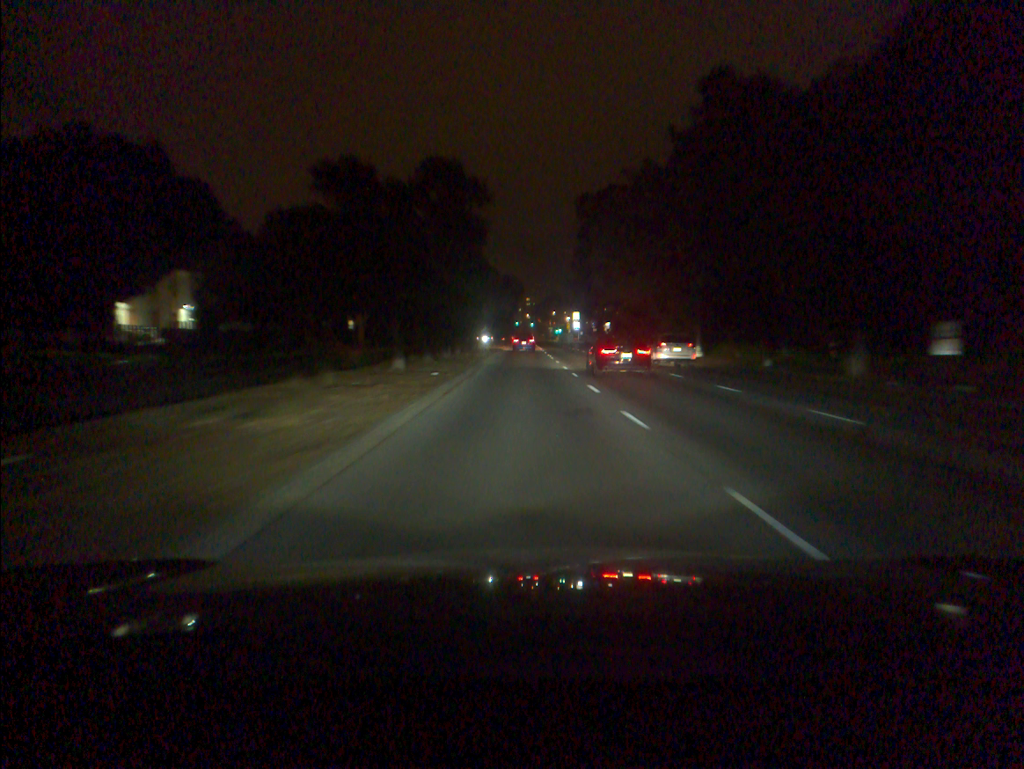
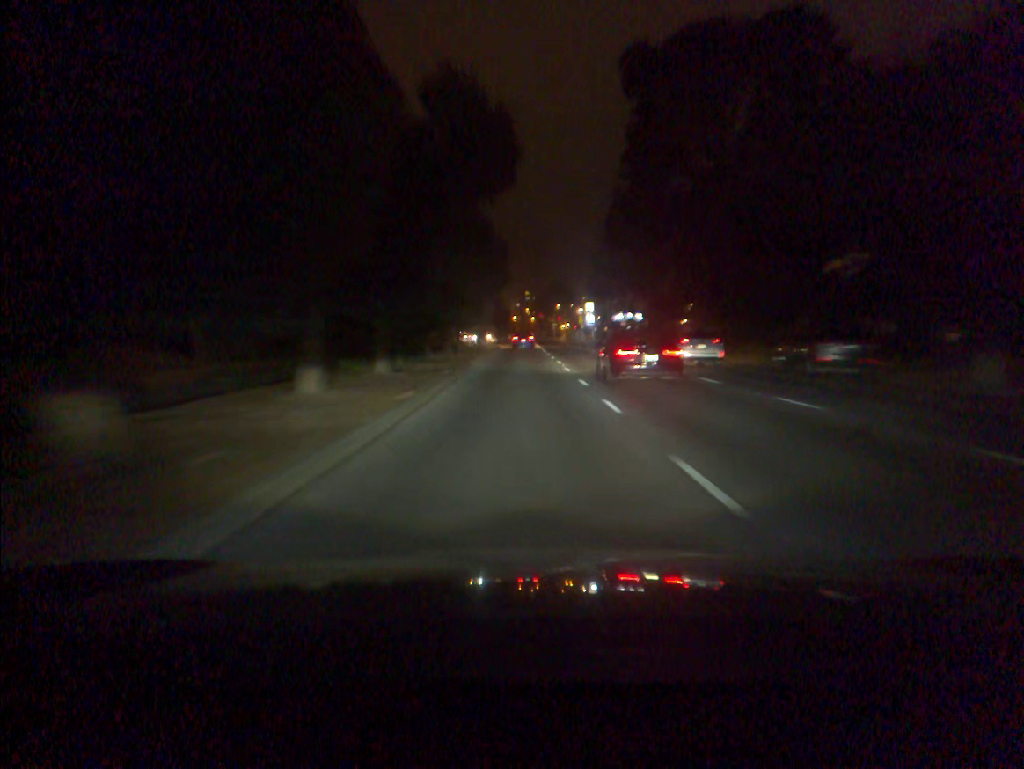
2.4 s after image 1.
(+0.5, +49.0) m; +1°
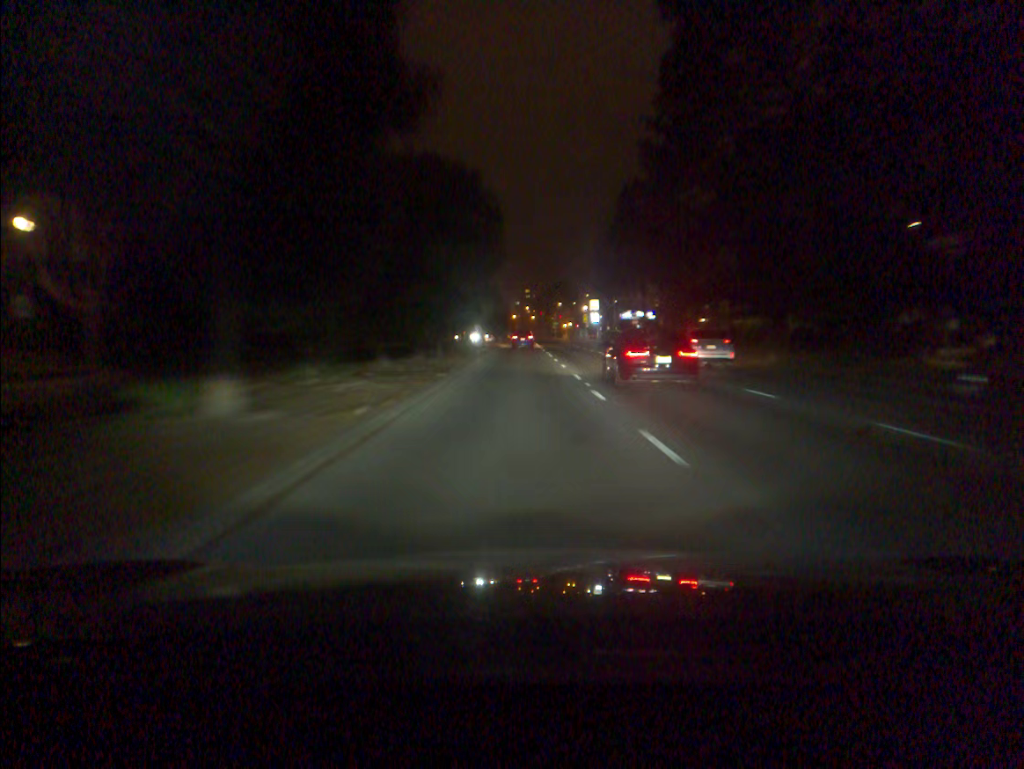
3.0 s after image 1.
(0.0, +12.3) m; 0°
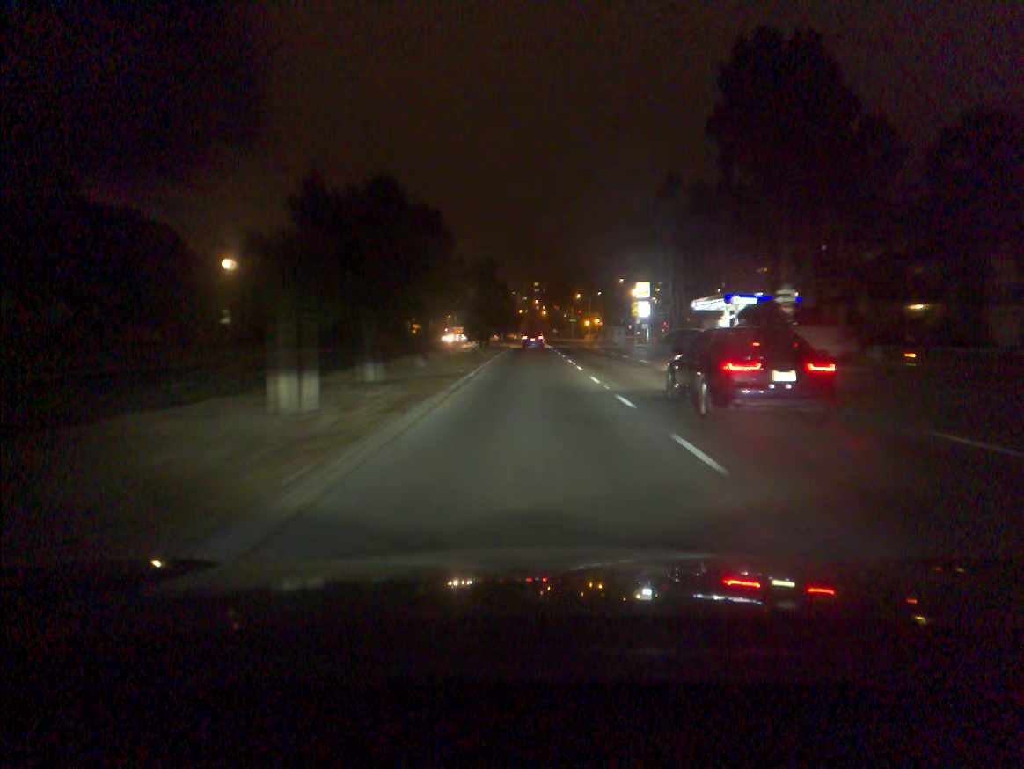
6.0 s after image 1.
(-0.4, +58.6) m; -1°
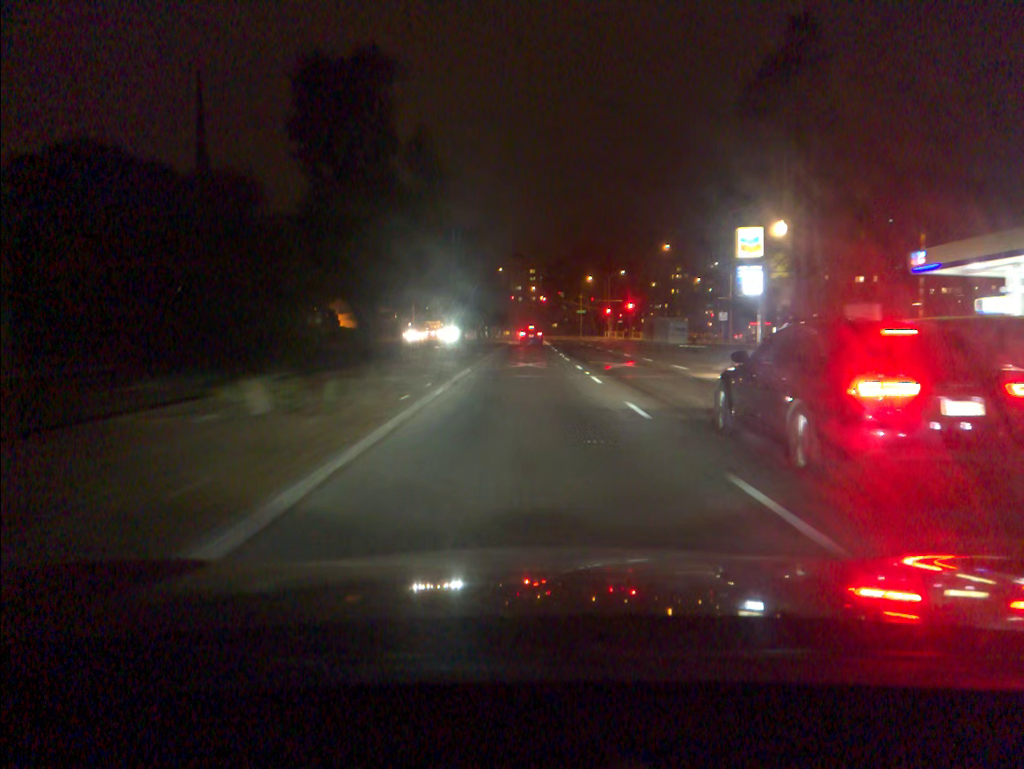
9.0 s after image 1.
(+0.4, +53.6) m; 0°
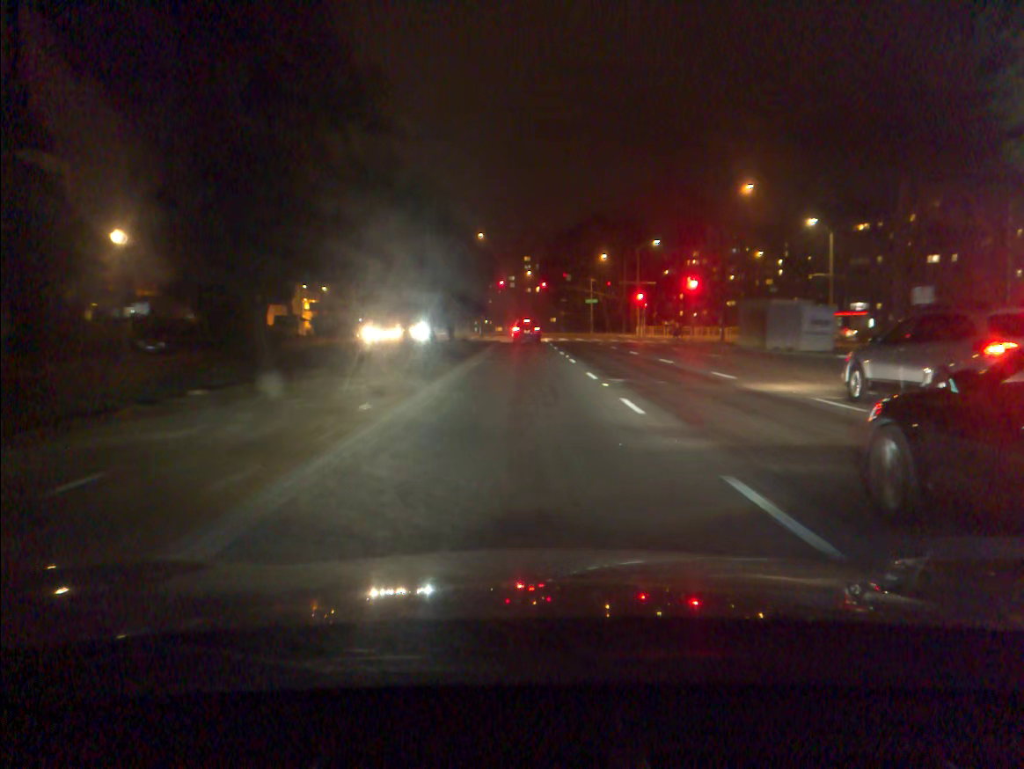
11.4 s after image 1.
(+0.1, +37.5) m; +1°
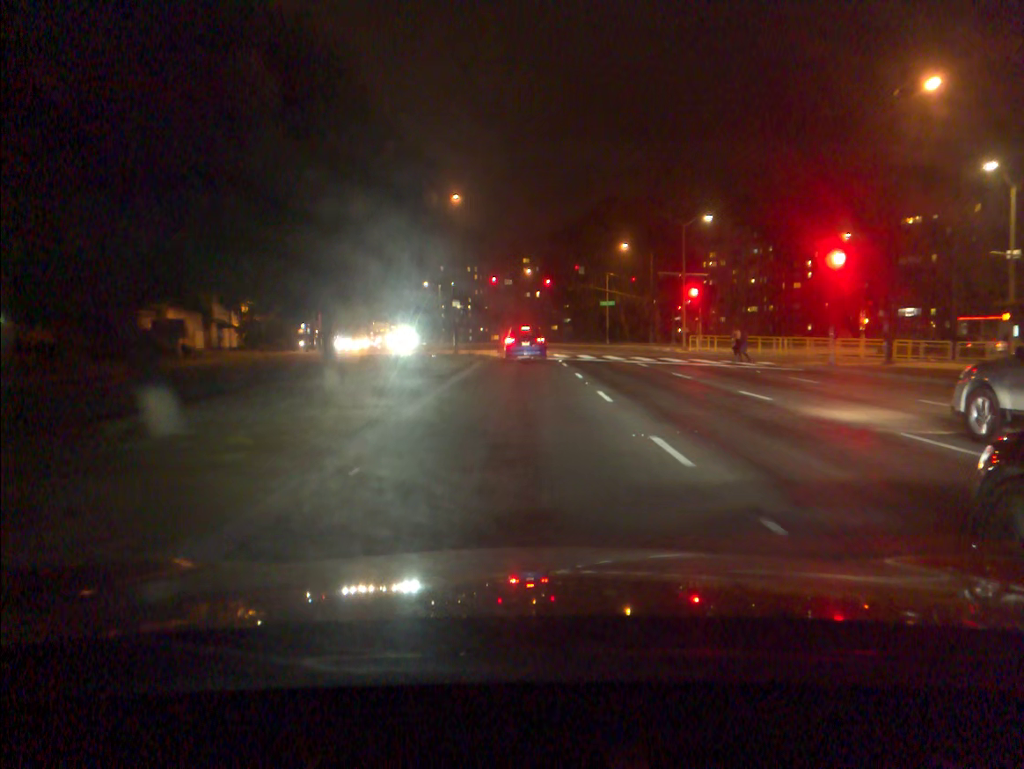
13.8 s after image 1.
(0.0, +27.2) m; 0°
